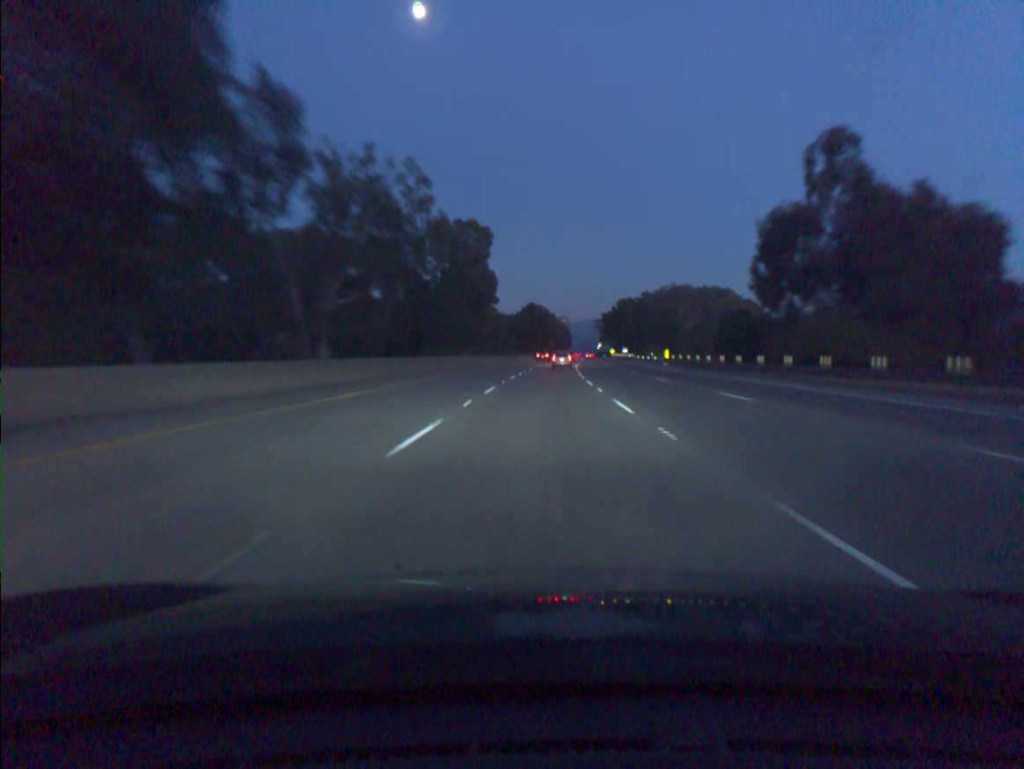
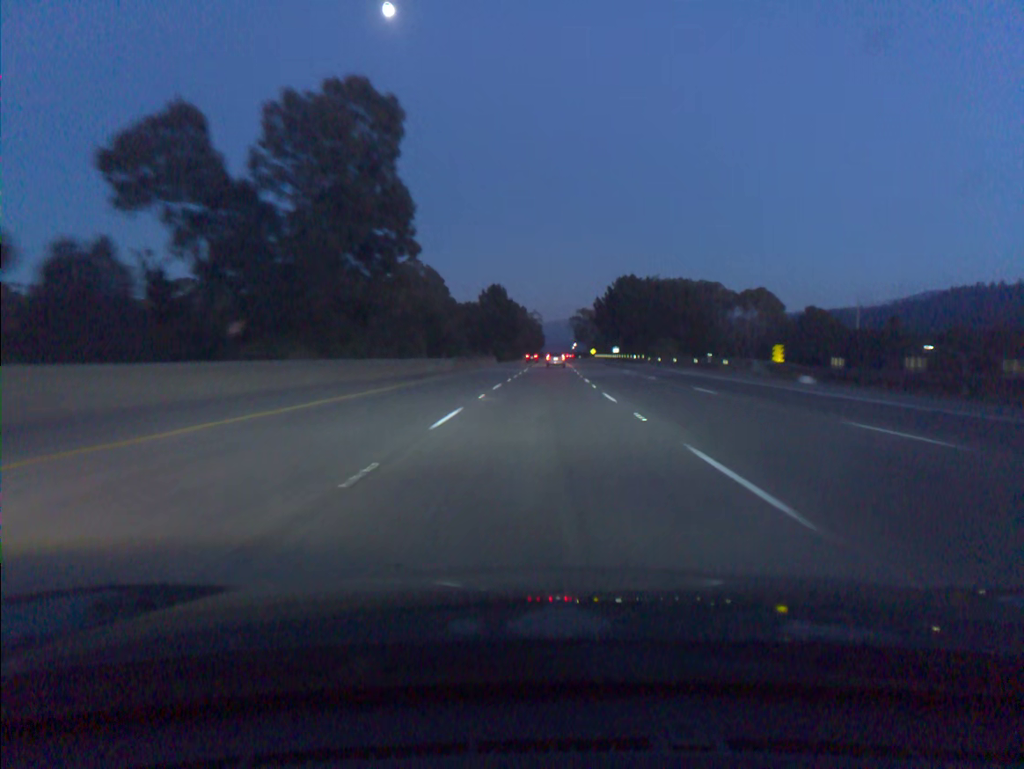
(+1.0, +54.7) m; +2°
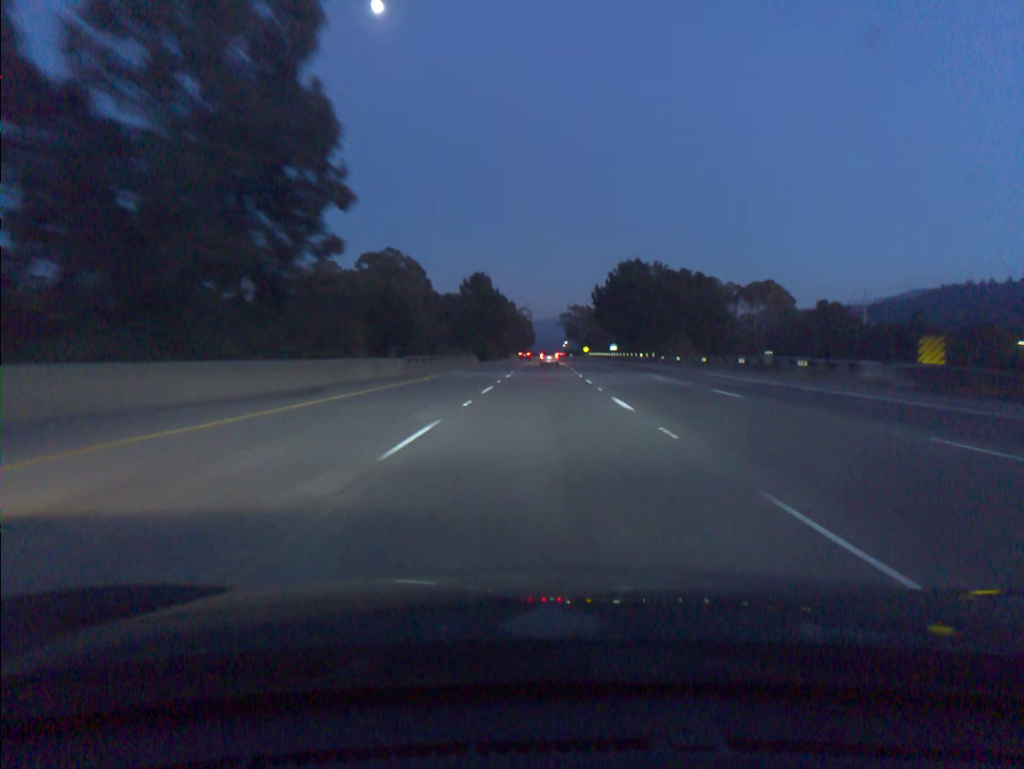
(+0.1, +18.3) m; +1°
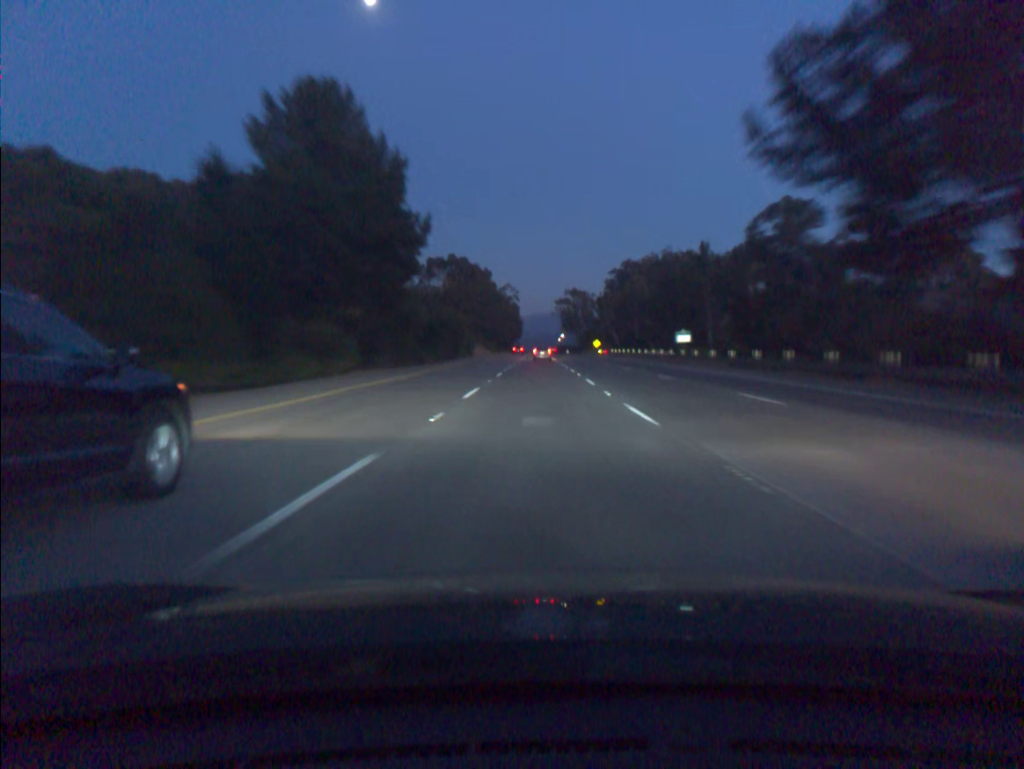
(+1.2, +92.1) m; +1°
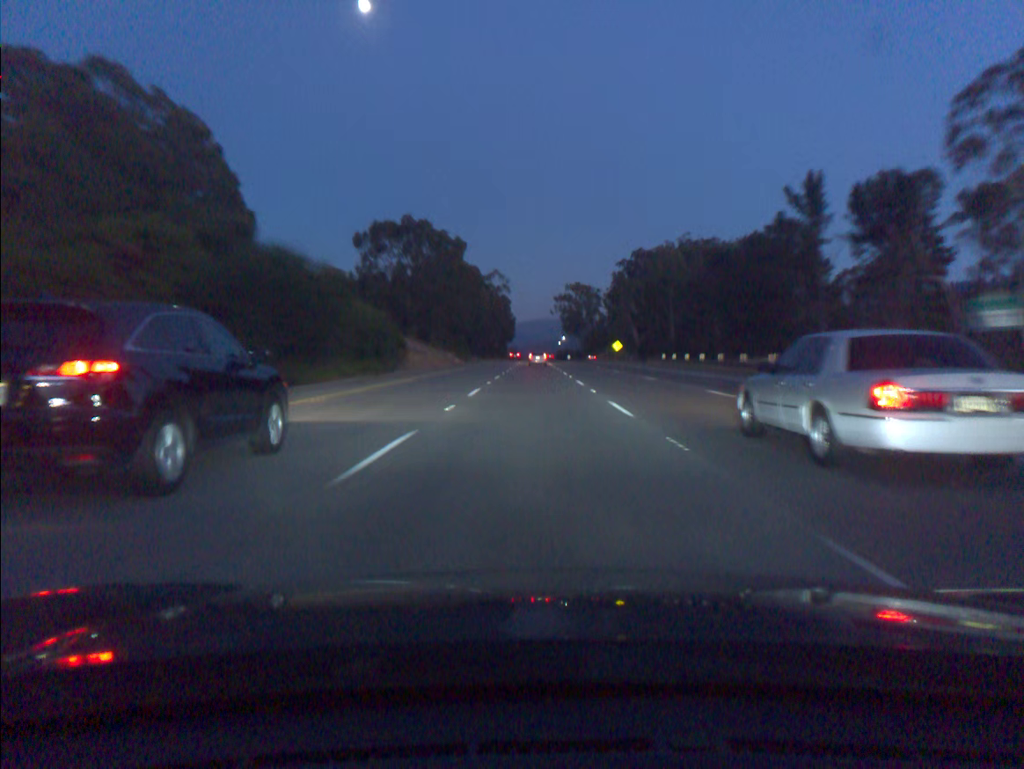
(+0.2, +55.3) m; 0°
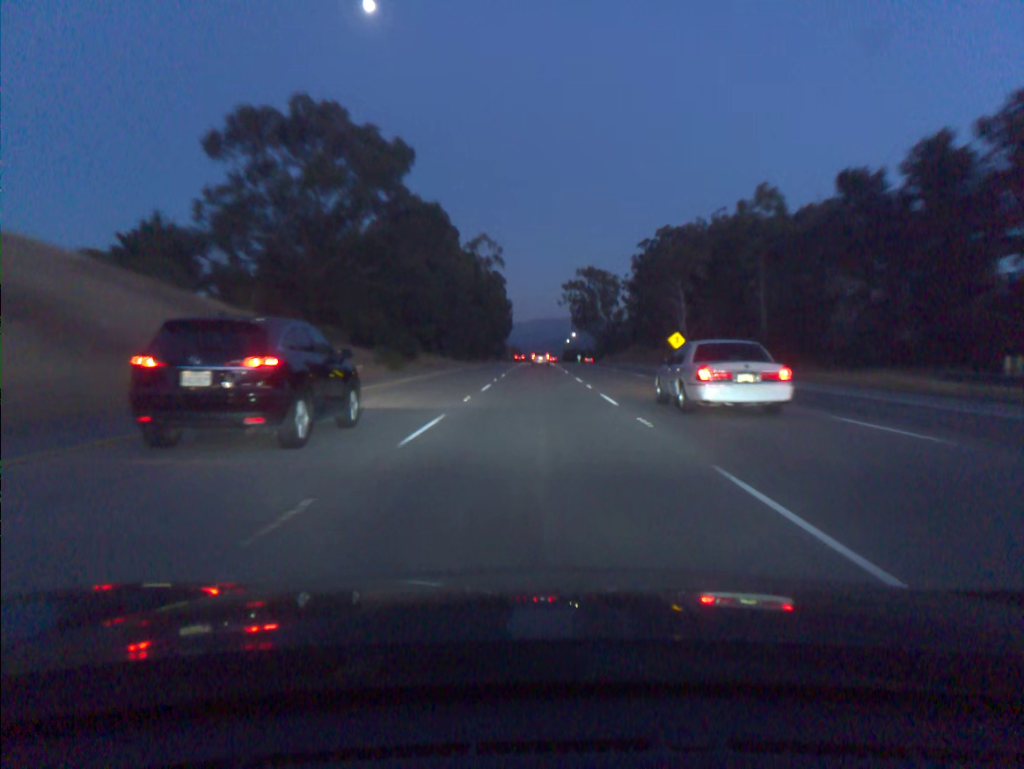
(-0.1, +55.1) m; 0°
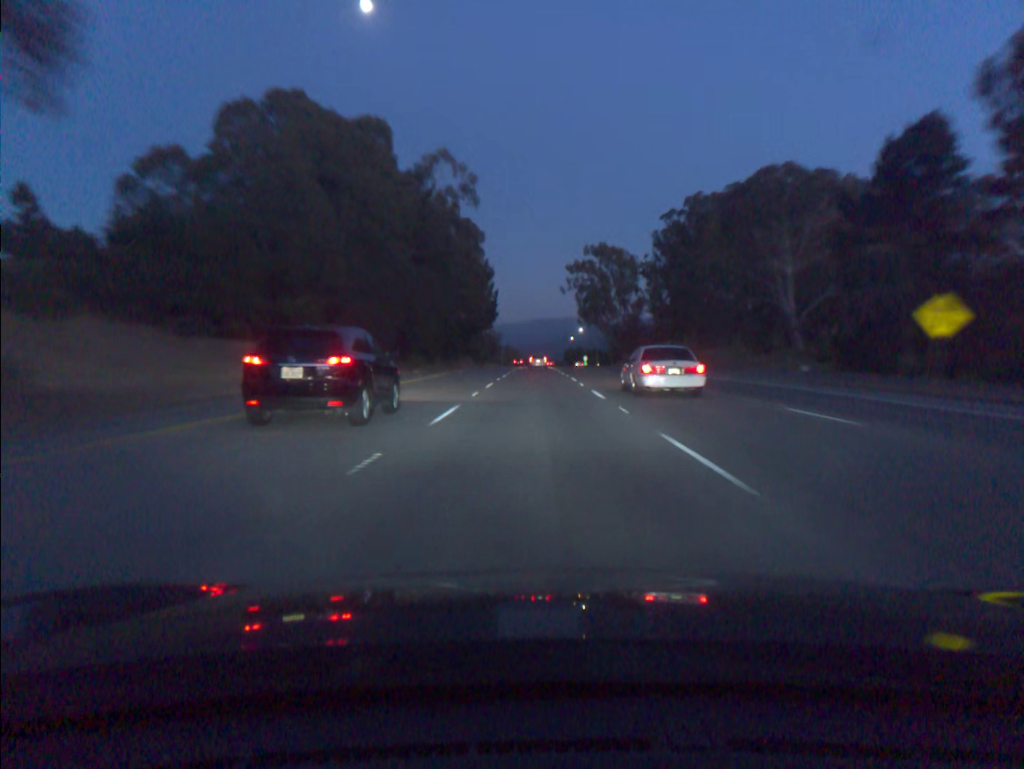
(0.0, +55.0) m; 0°
